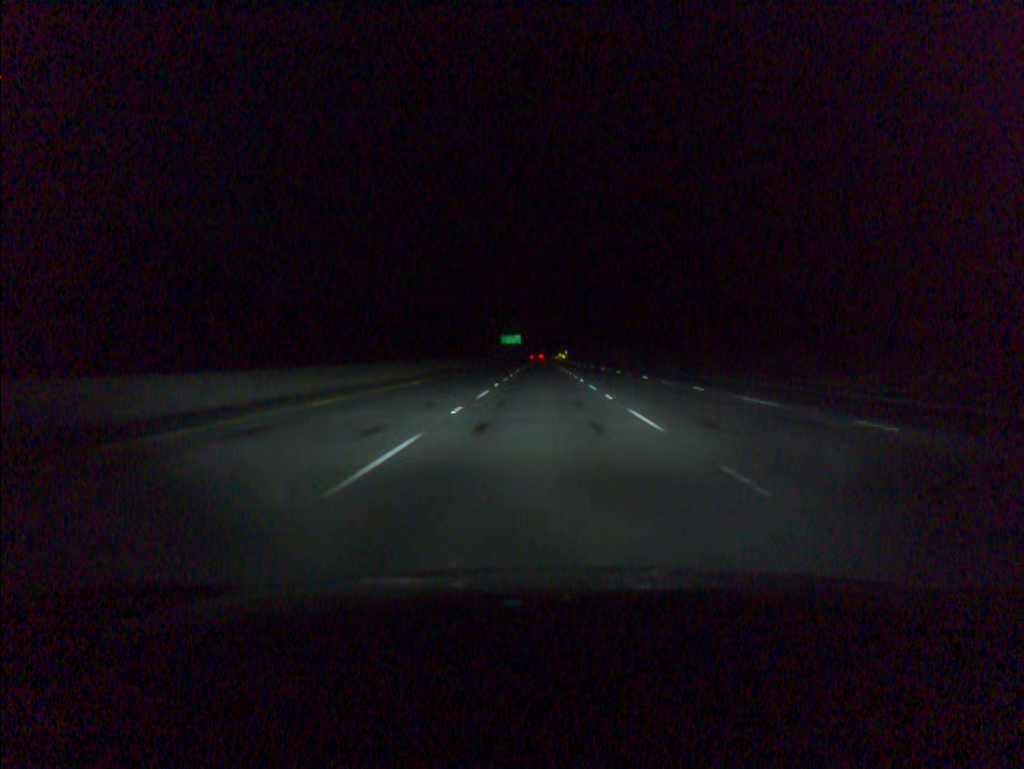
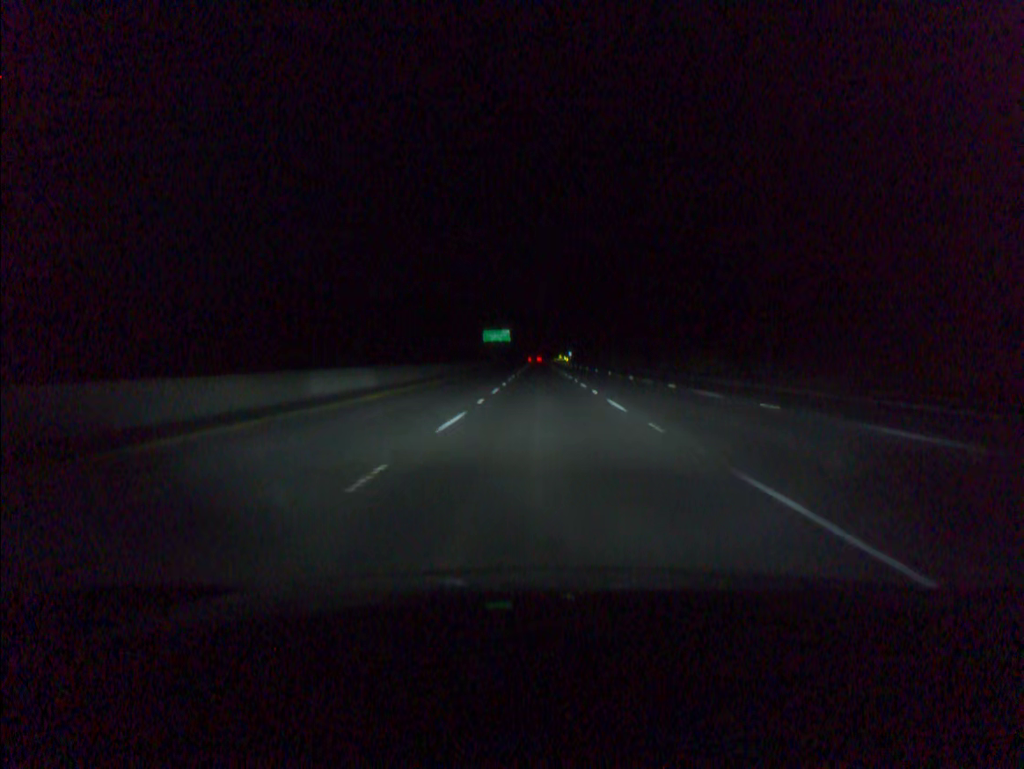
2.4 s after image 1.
(+0.2, +81.8) m; 0°
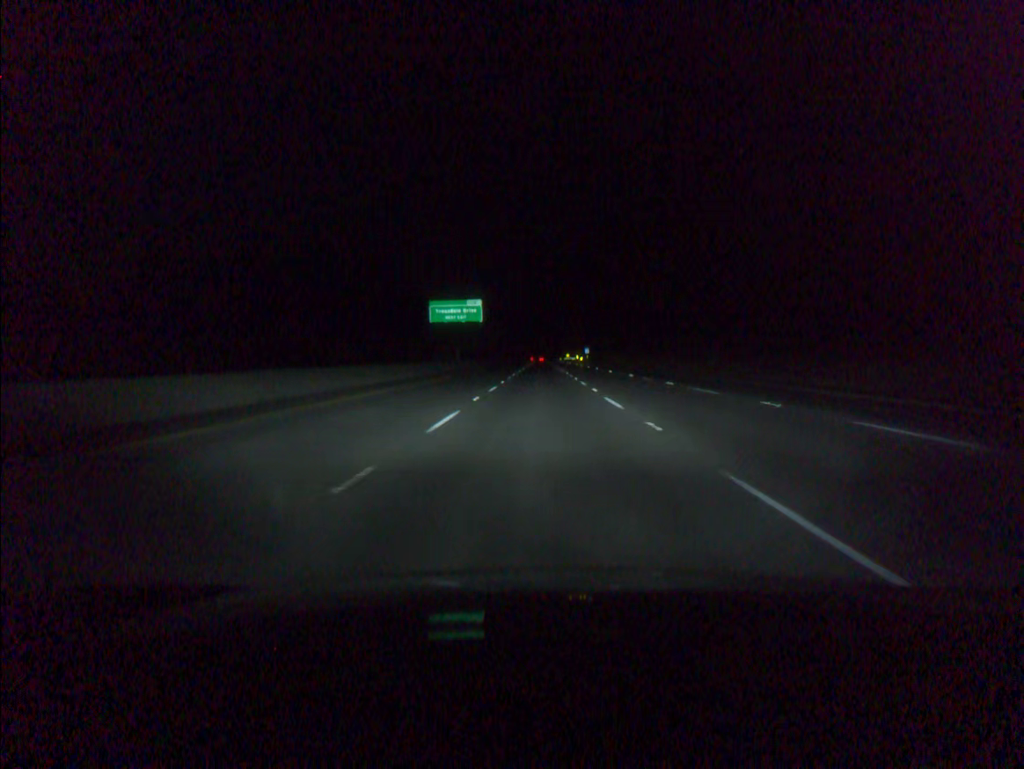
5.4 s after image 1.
(0.0, +102.1) m; 0°
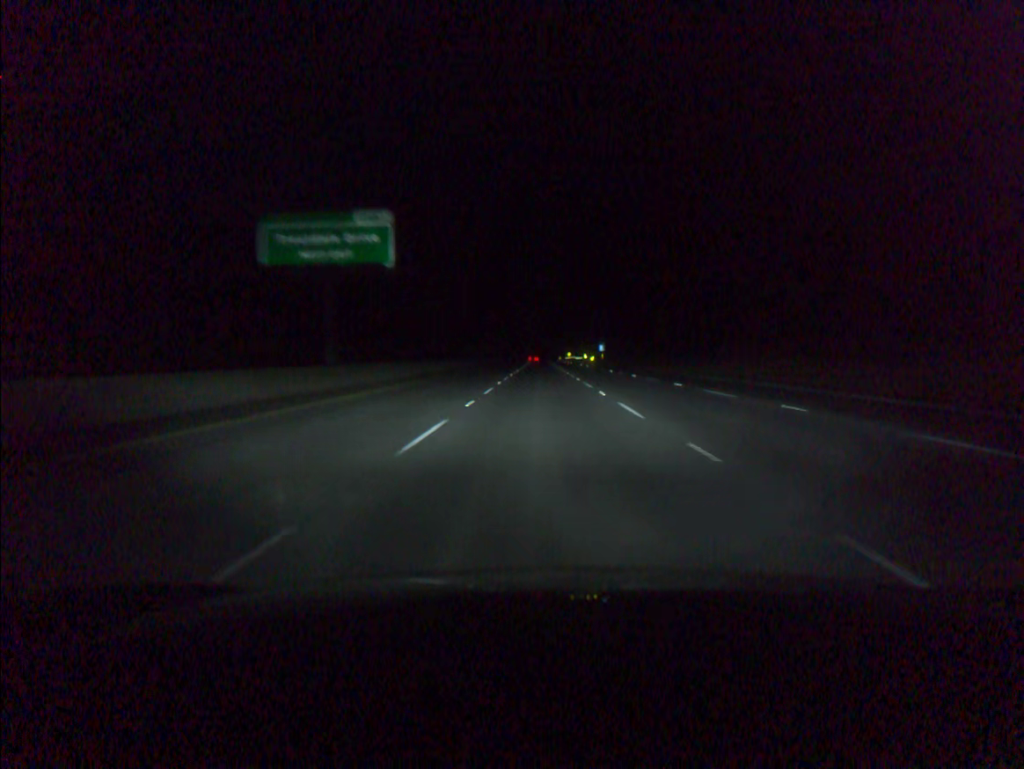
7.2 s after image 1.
(0.0, +61.3) m; 0°
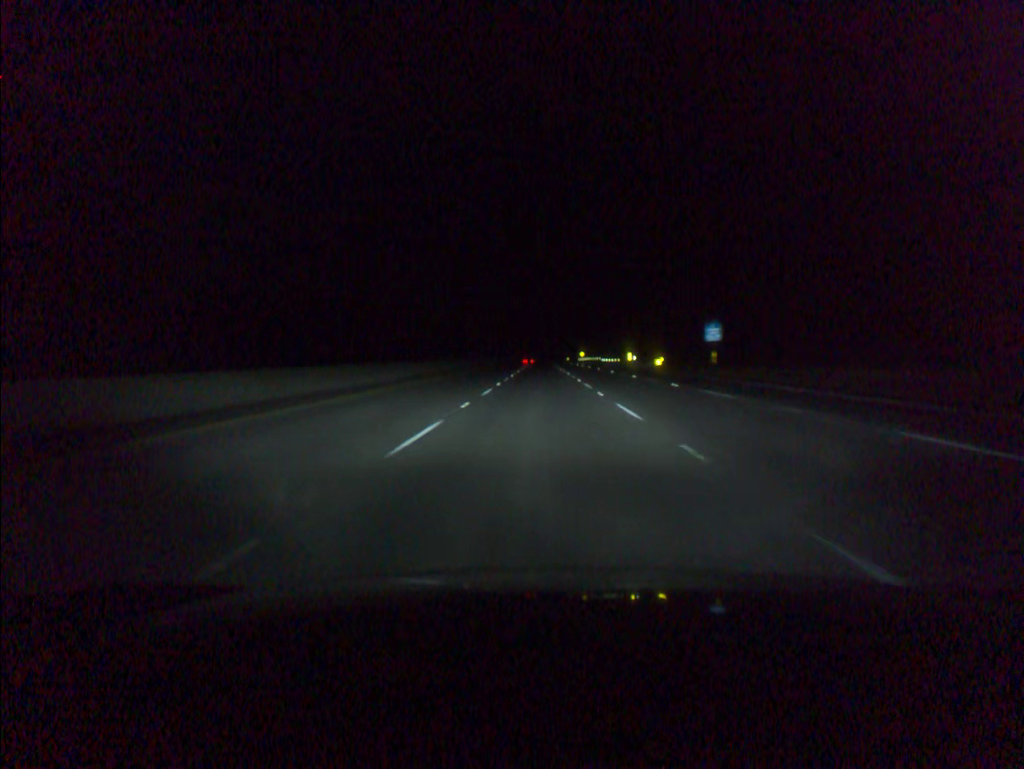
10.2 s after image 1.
(0.0, +102.3) m; 0°
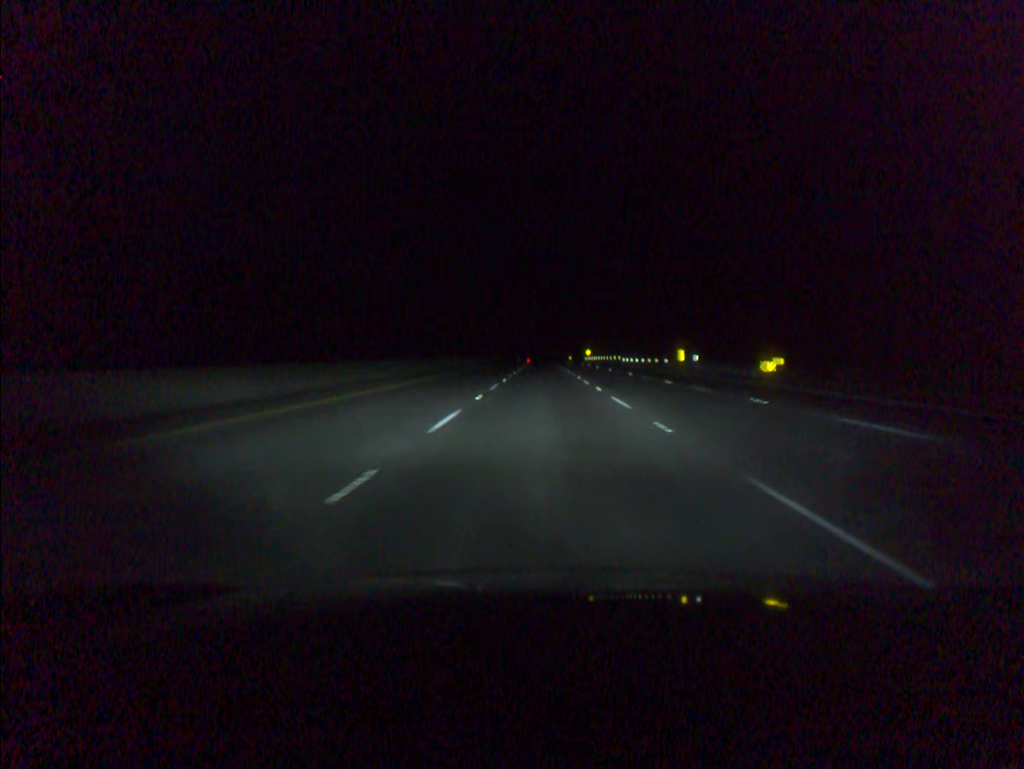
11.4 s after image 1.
(0.0, +40.9) m; 0°
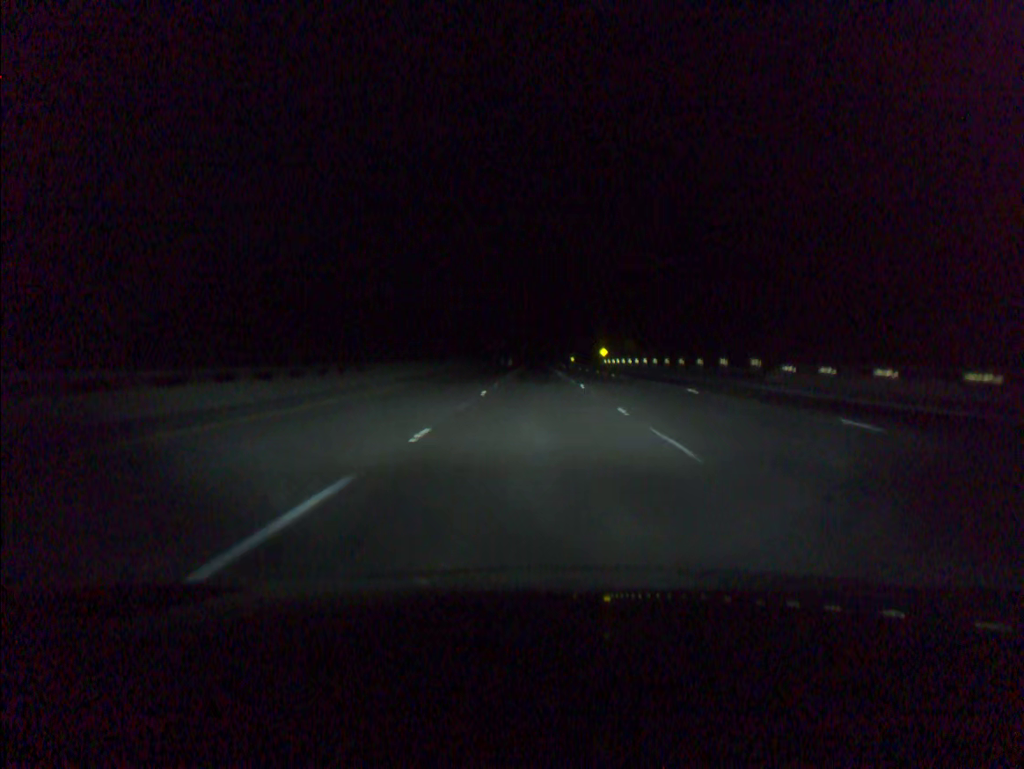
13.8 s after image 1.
(+0.4, +81.8) m; 0°
